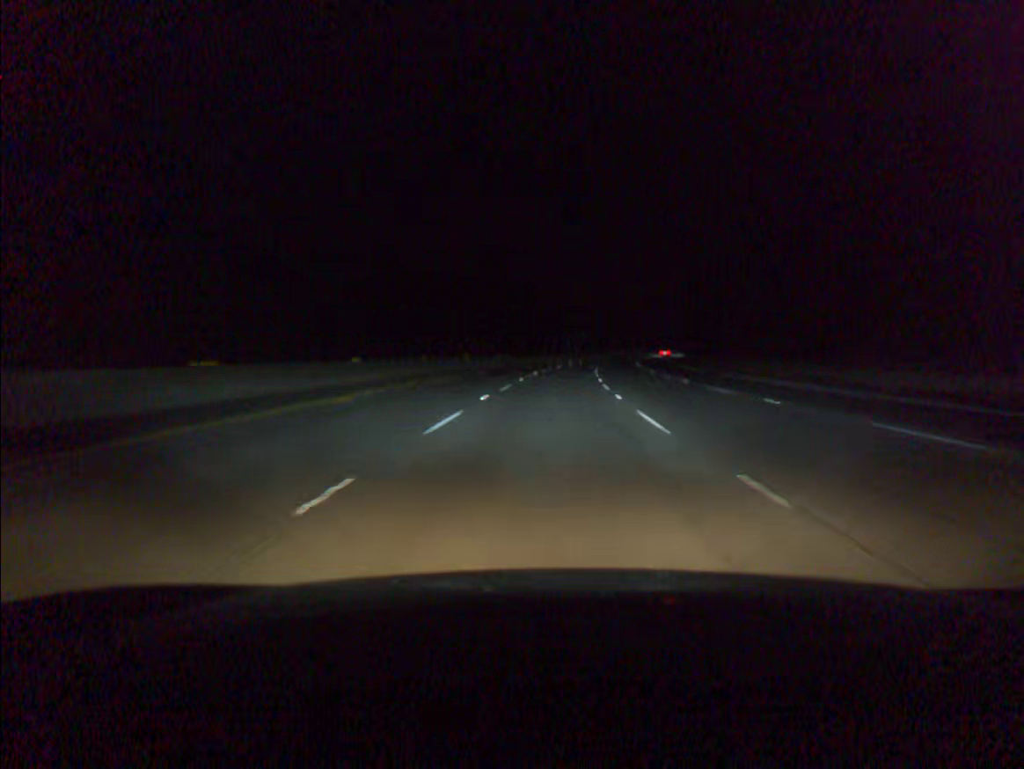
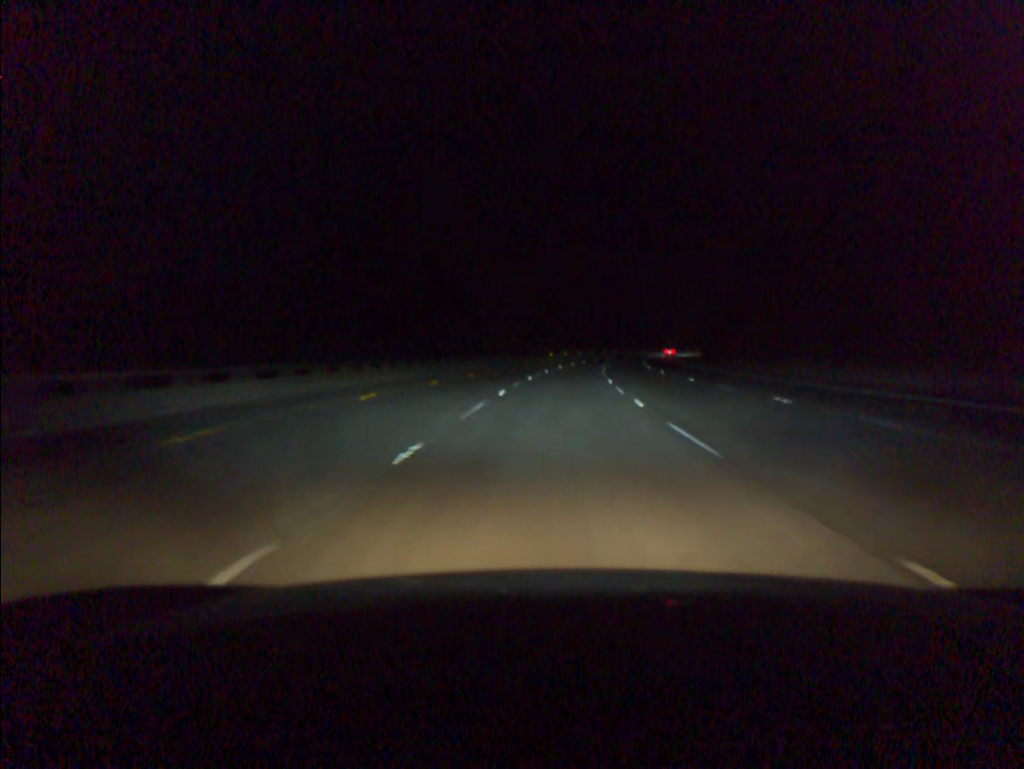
(+3.7, +76.1) m; +6°
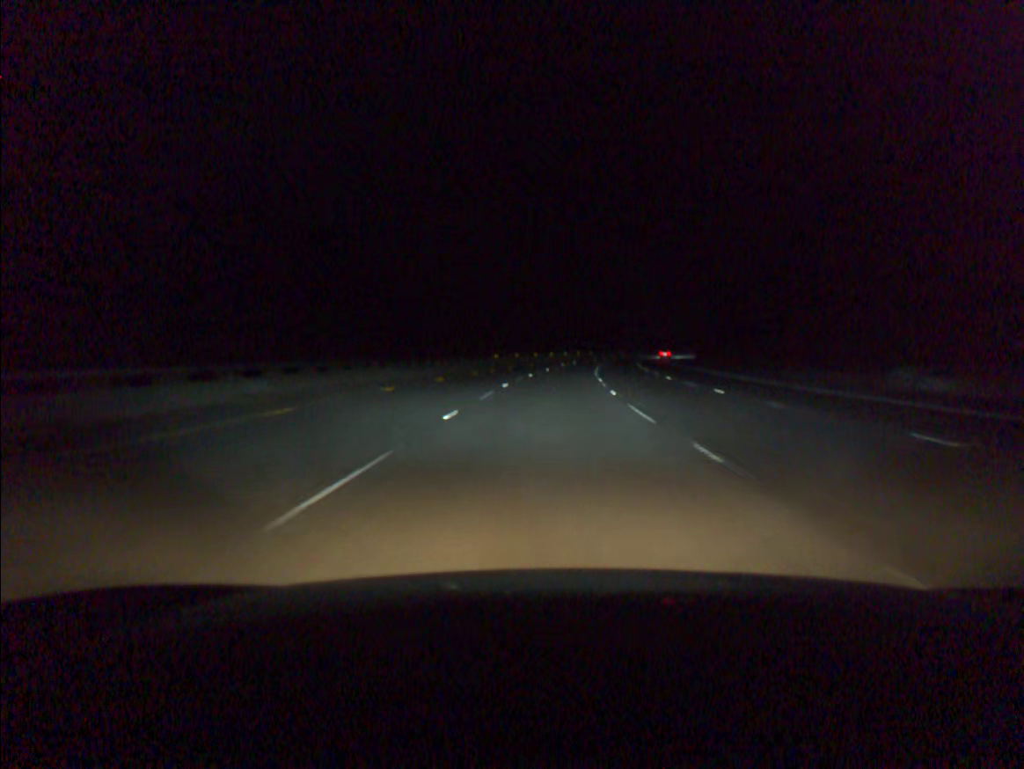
(+1.2, +38.0) m; +3°
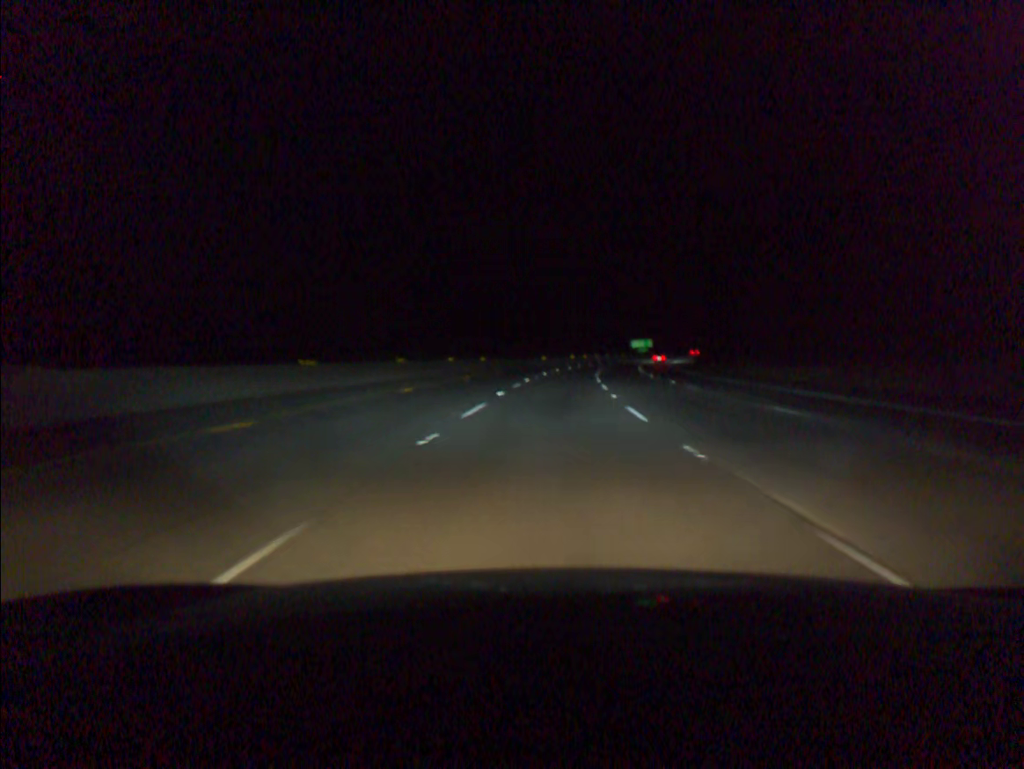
(+6.1, +94.9) m; +8°
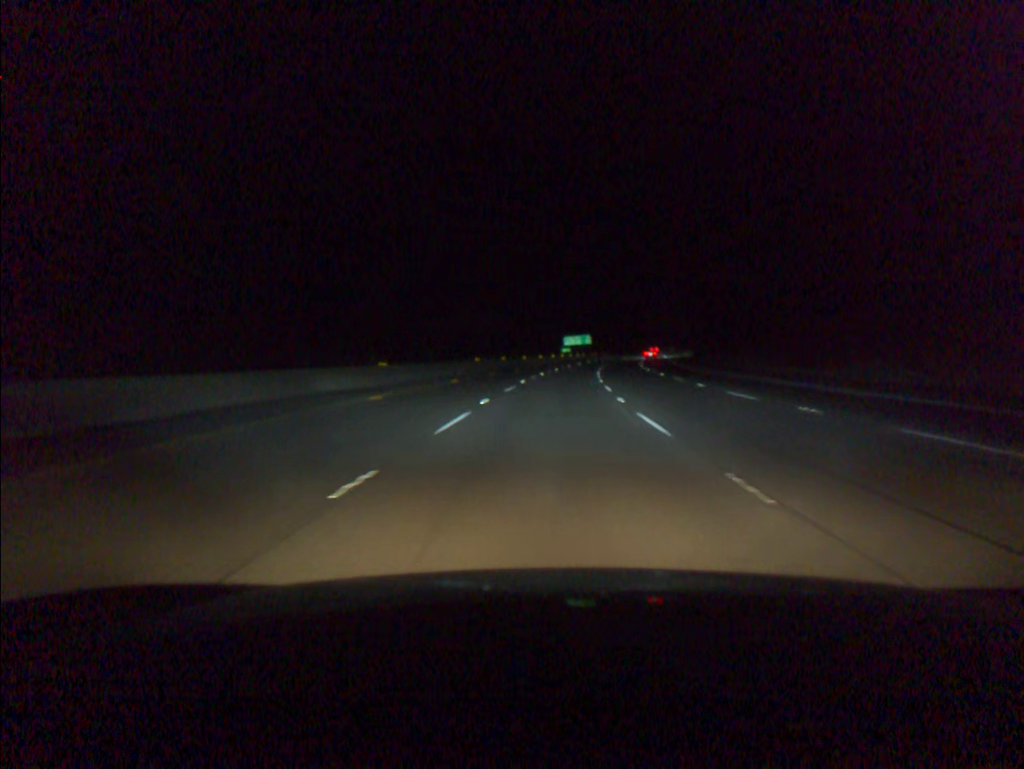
(+4.2, +76.1) m; +6°
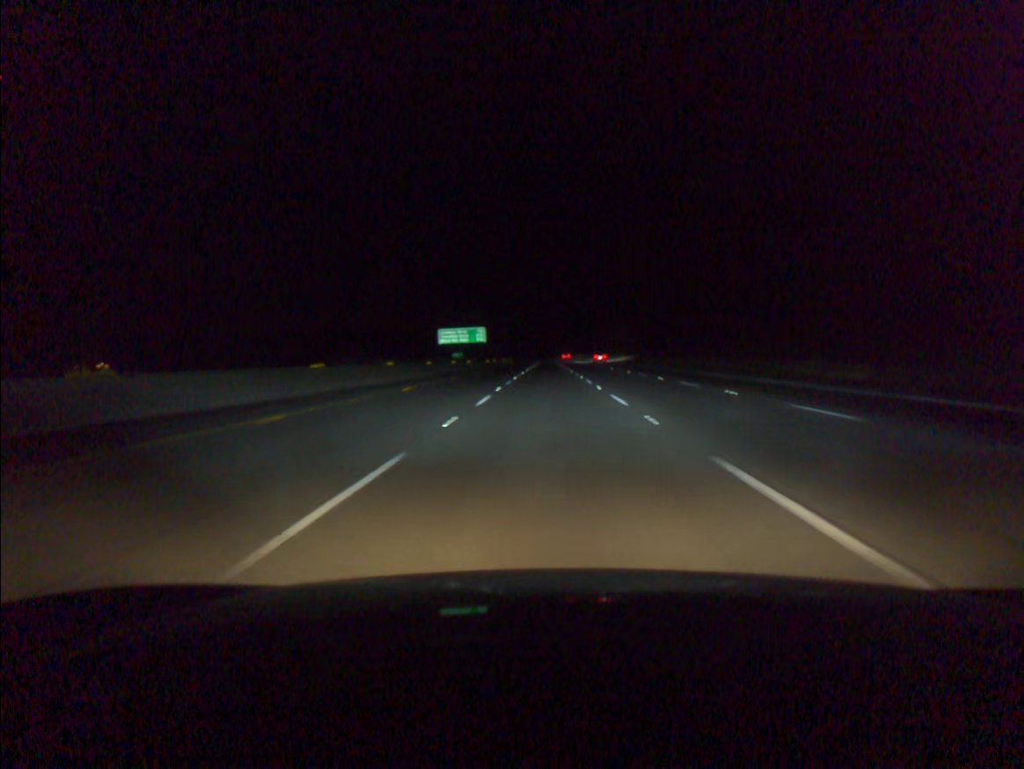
(+6.5, +95.1) m; +8°
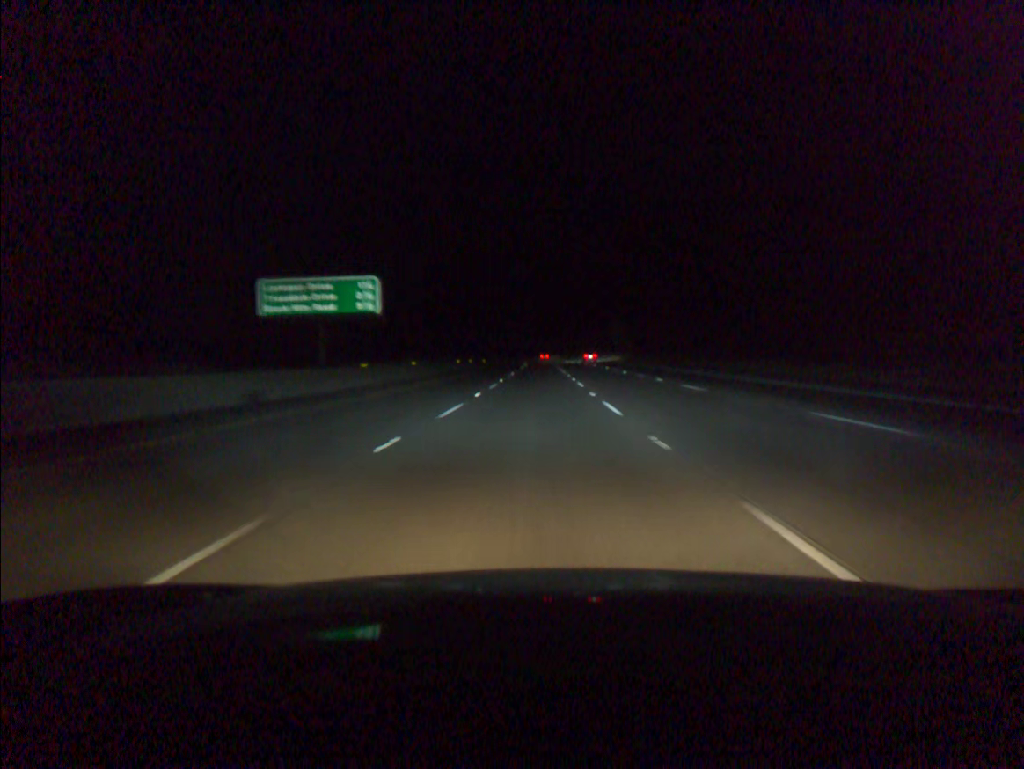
(+0.9, +76.2) m; 0°
